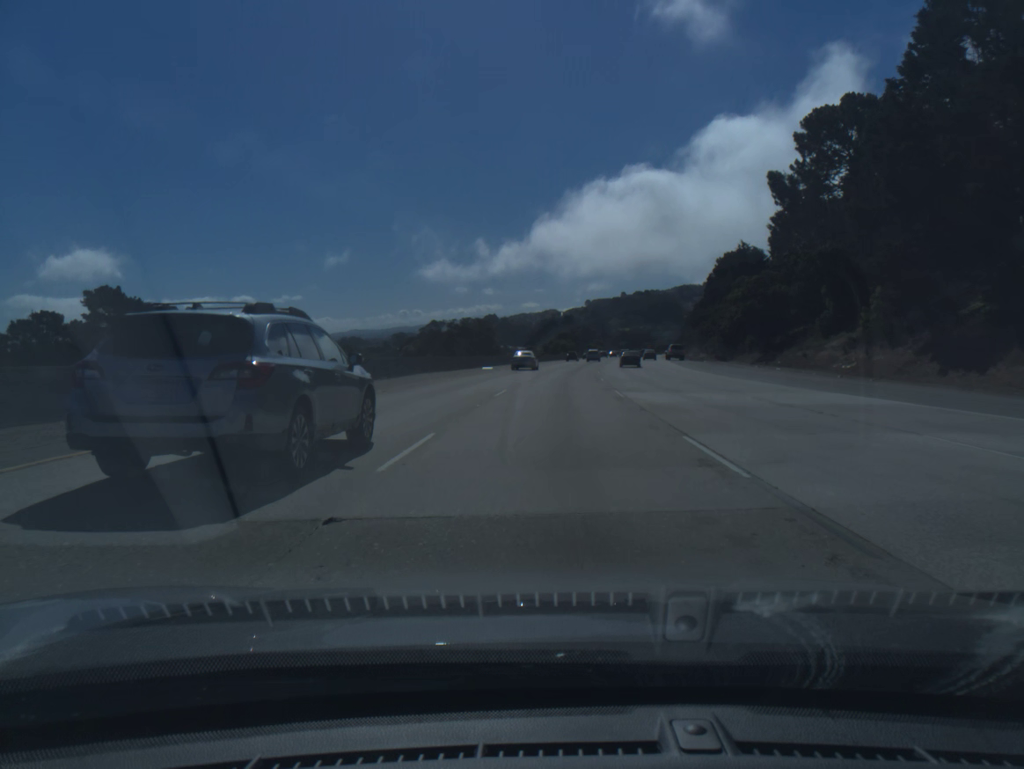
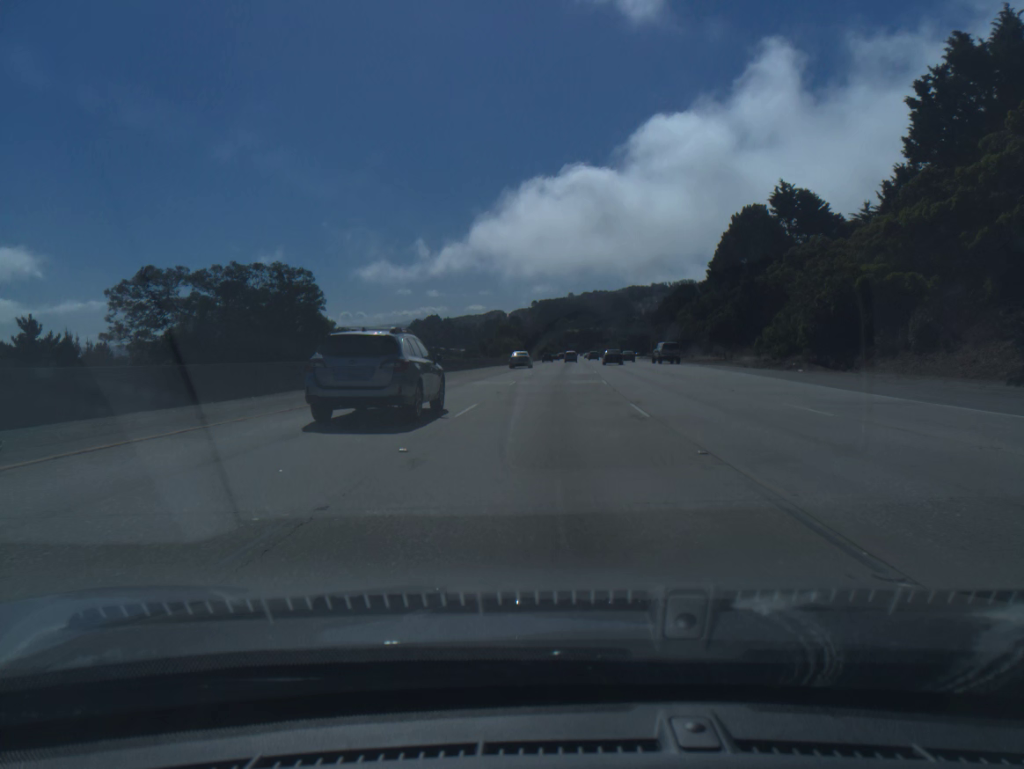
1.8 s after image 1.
(+1.8, +51.4) m; +4°
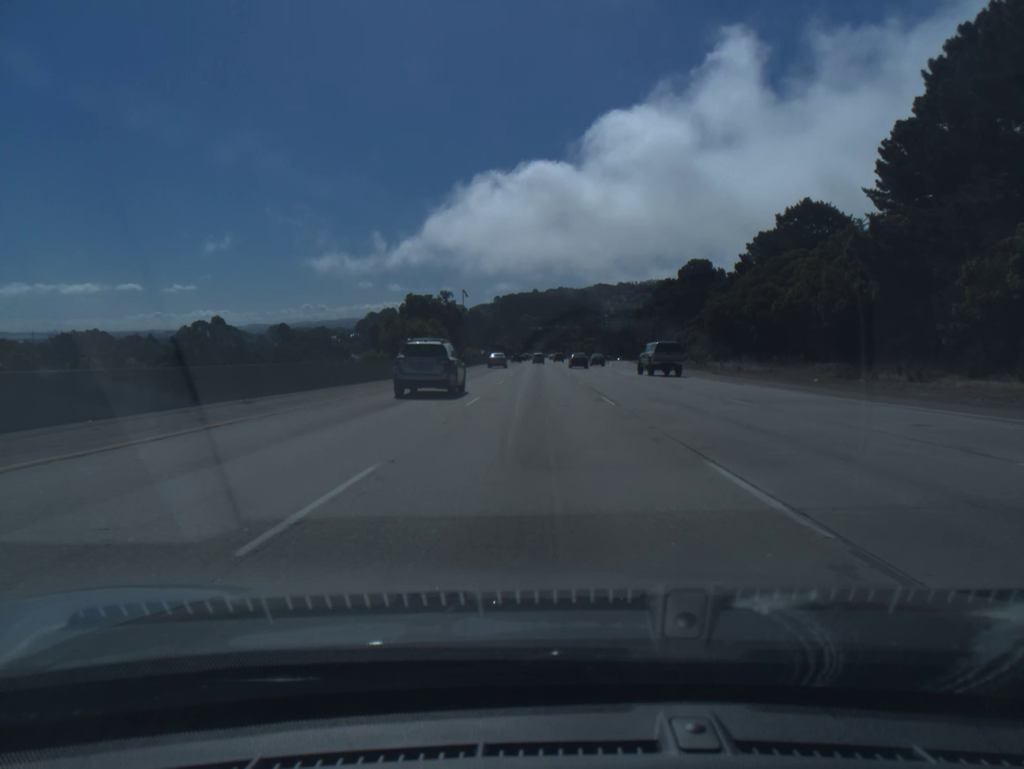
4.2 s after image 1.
(+2.1, +68.6) m; +3°
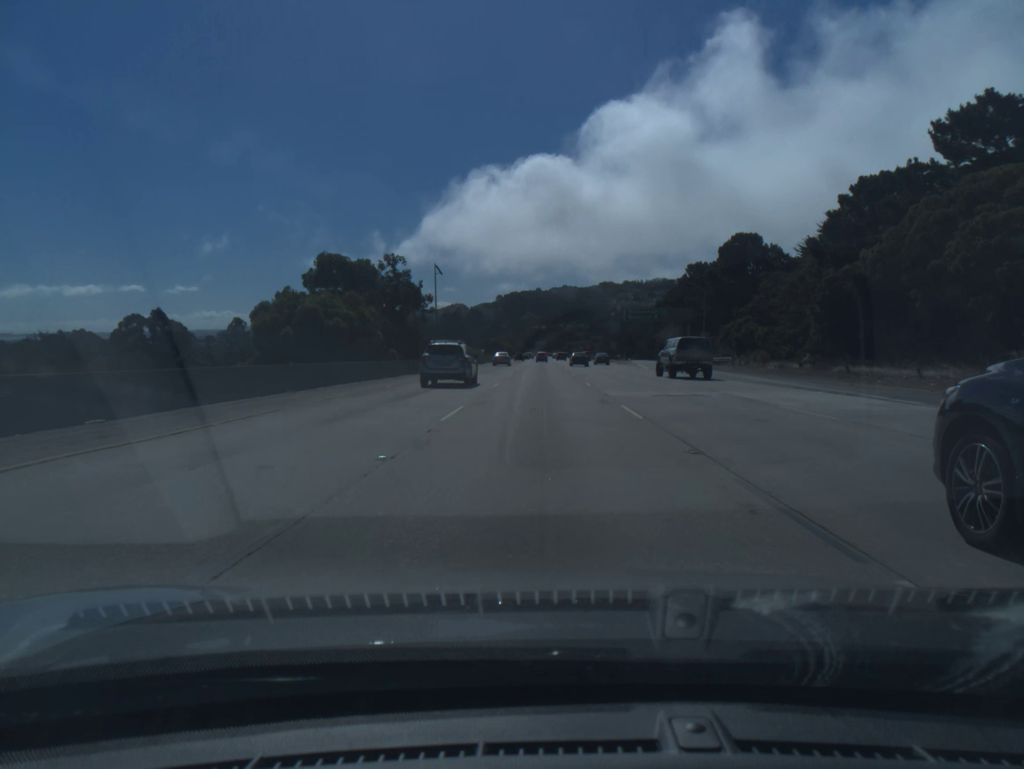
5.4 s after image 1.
(-0.1, +34.4) m; 0°
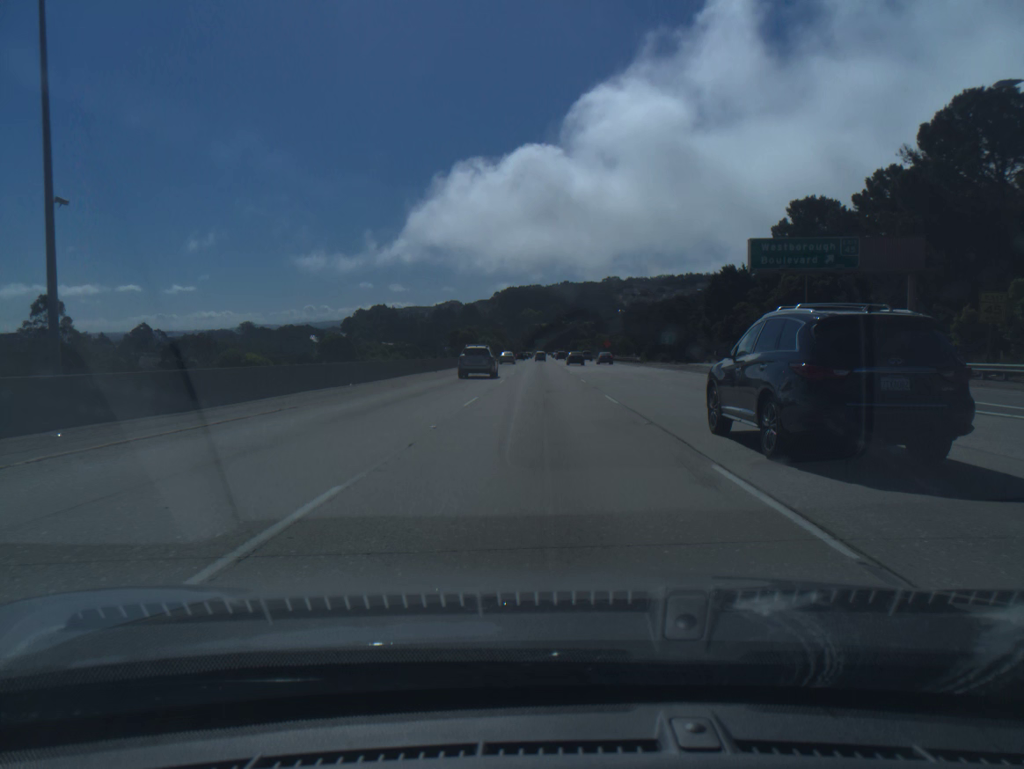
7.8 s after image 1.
(0.0, +68.7) m; 0°
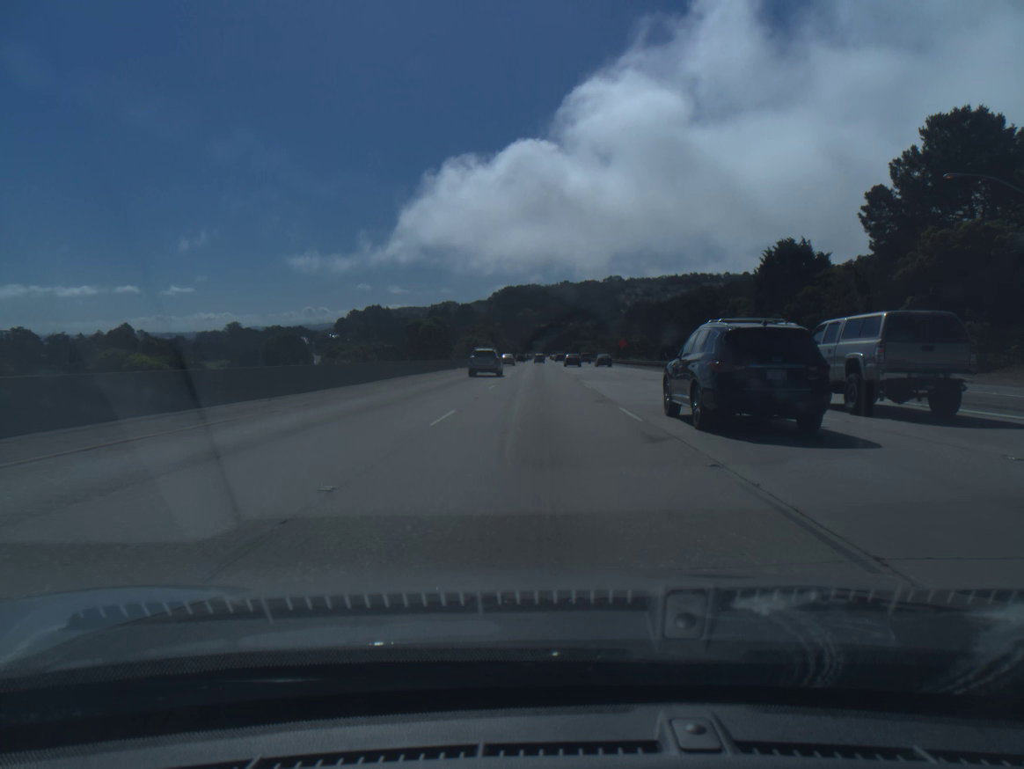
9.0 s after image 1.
(0.0, +34.3) m; 0°
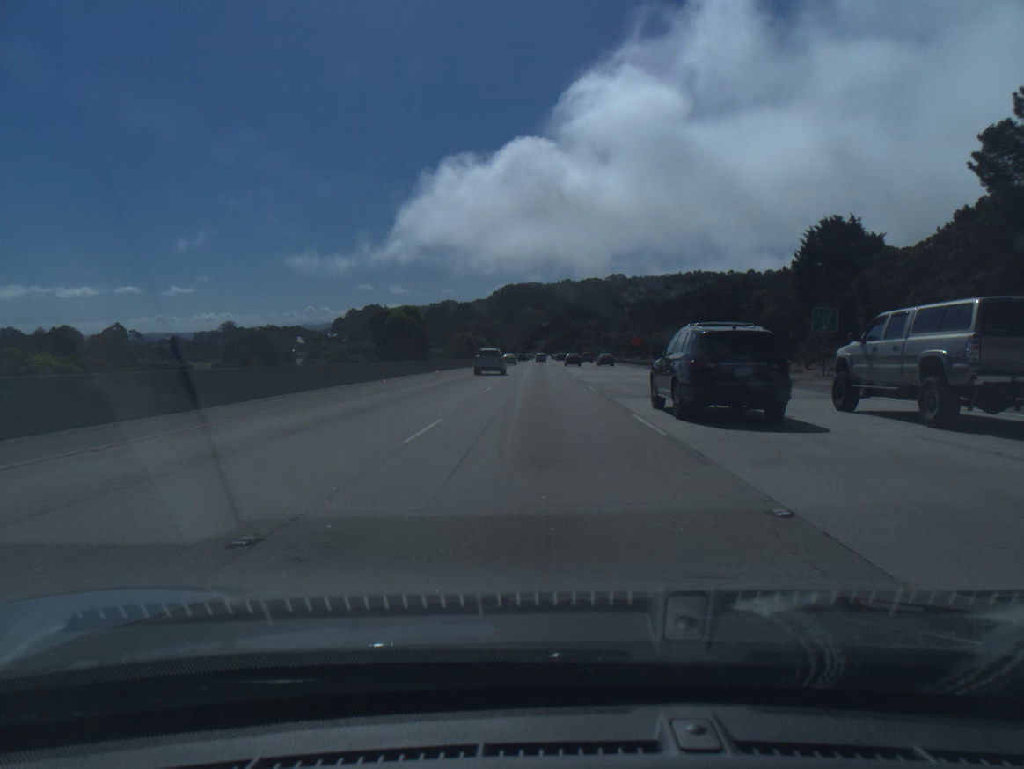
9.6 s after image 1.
(0.0, +17.2) m; 0°
